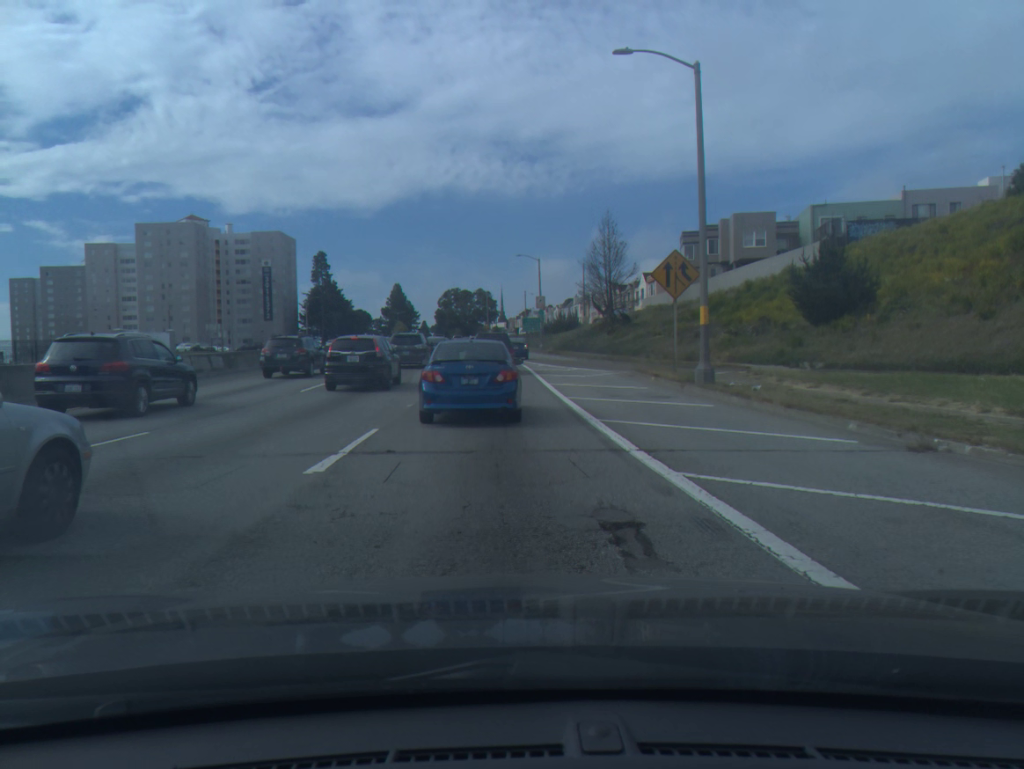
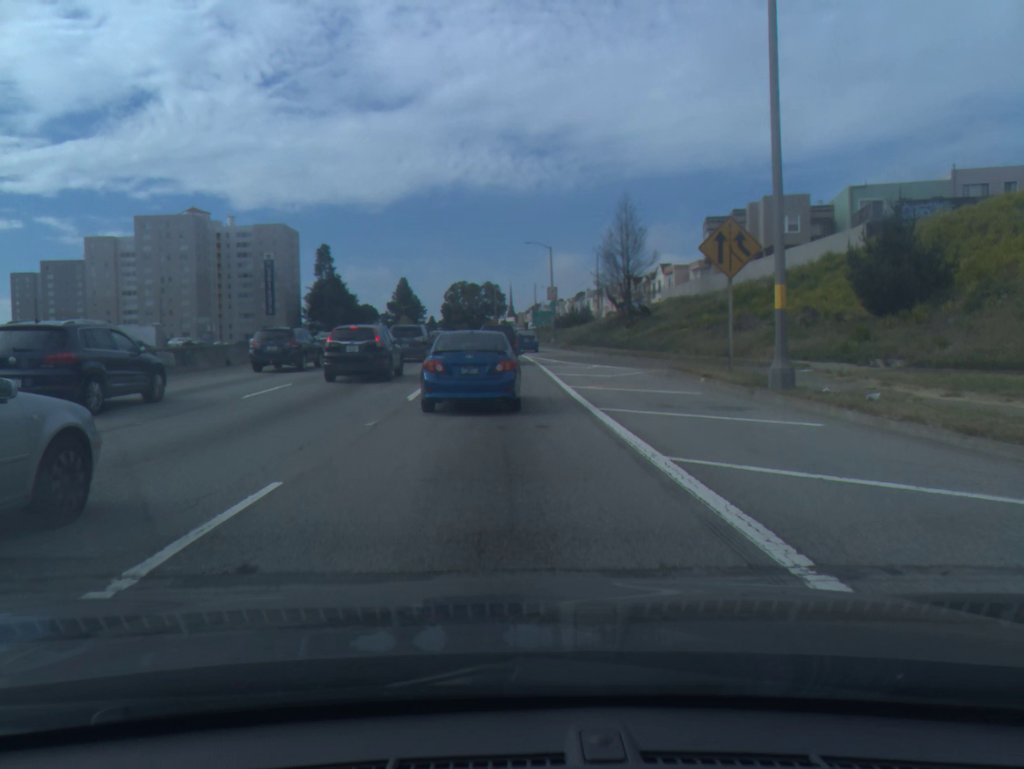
(0.0, +5.6) m; -1°
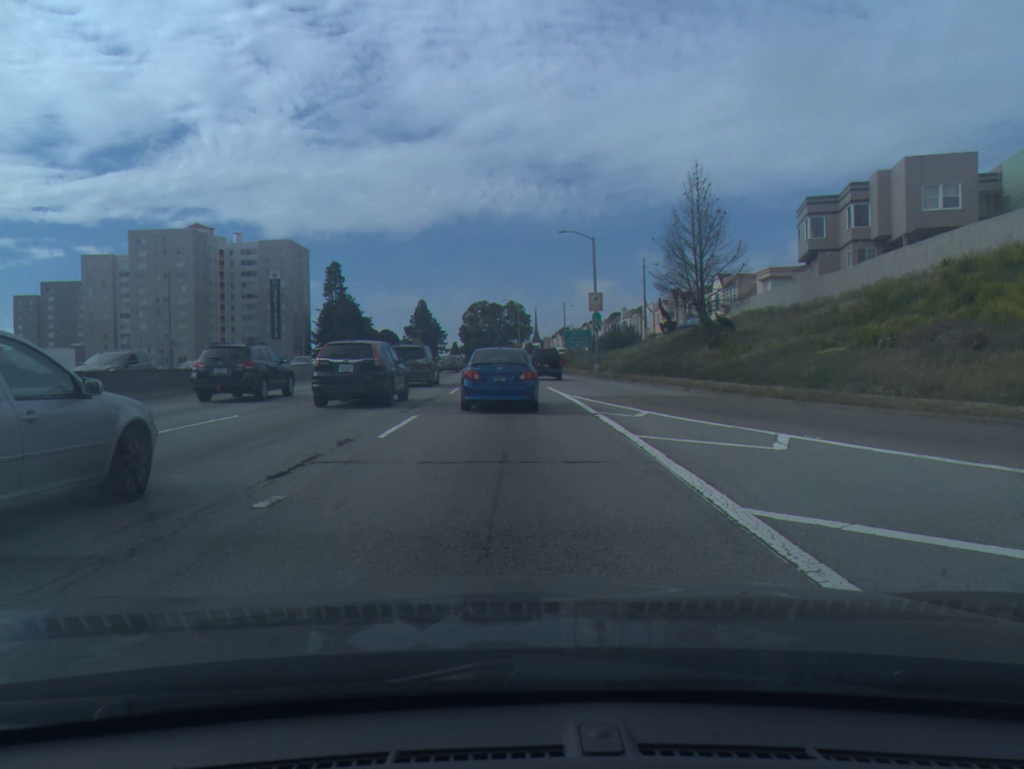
(-0.3, +20.5) m; -2°
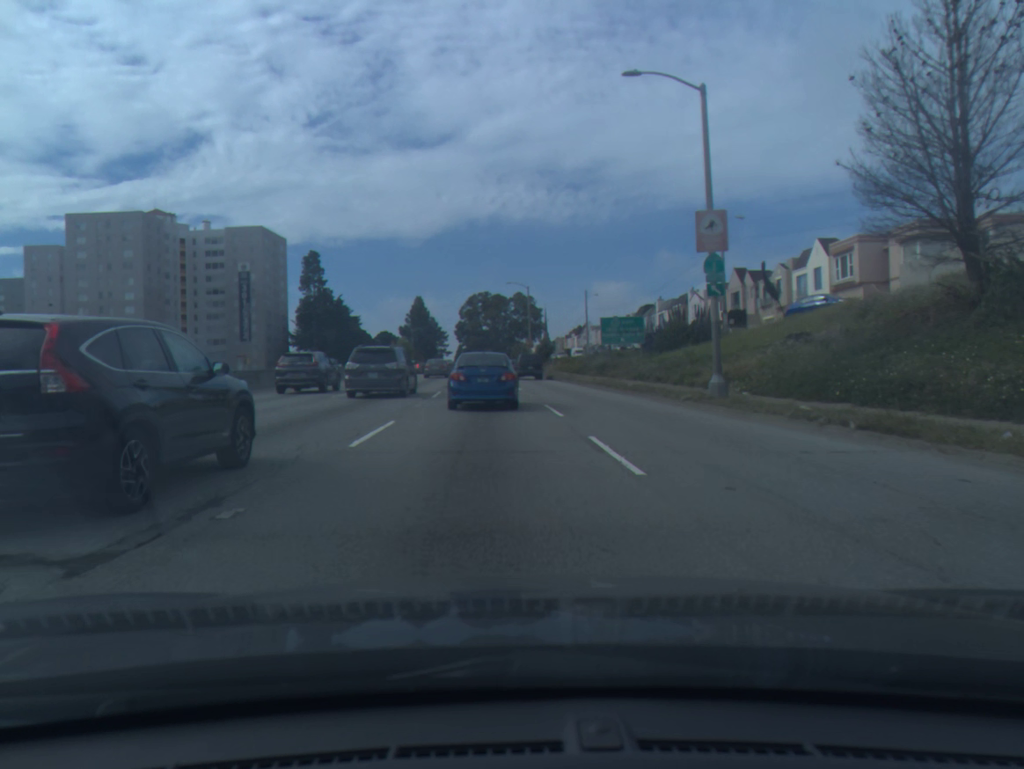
(-0.1, +29.4) m; 0°
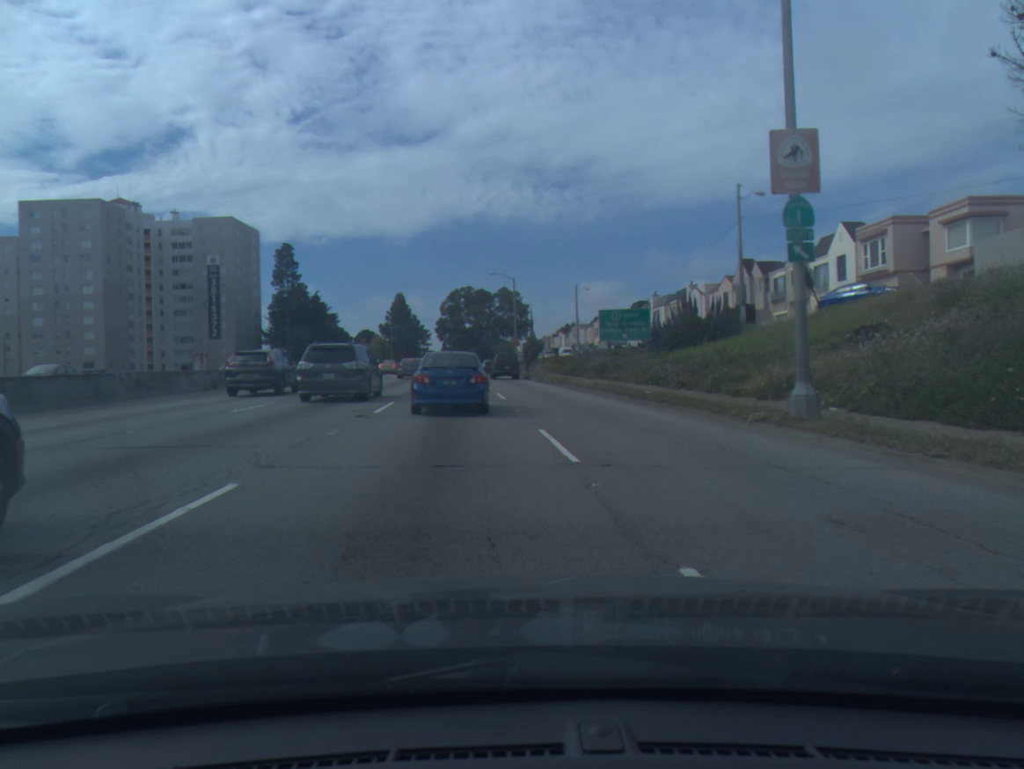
(+0.1, +7.9) m; +1°
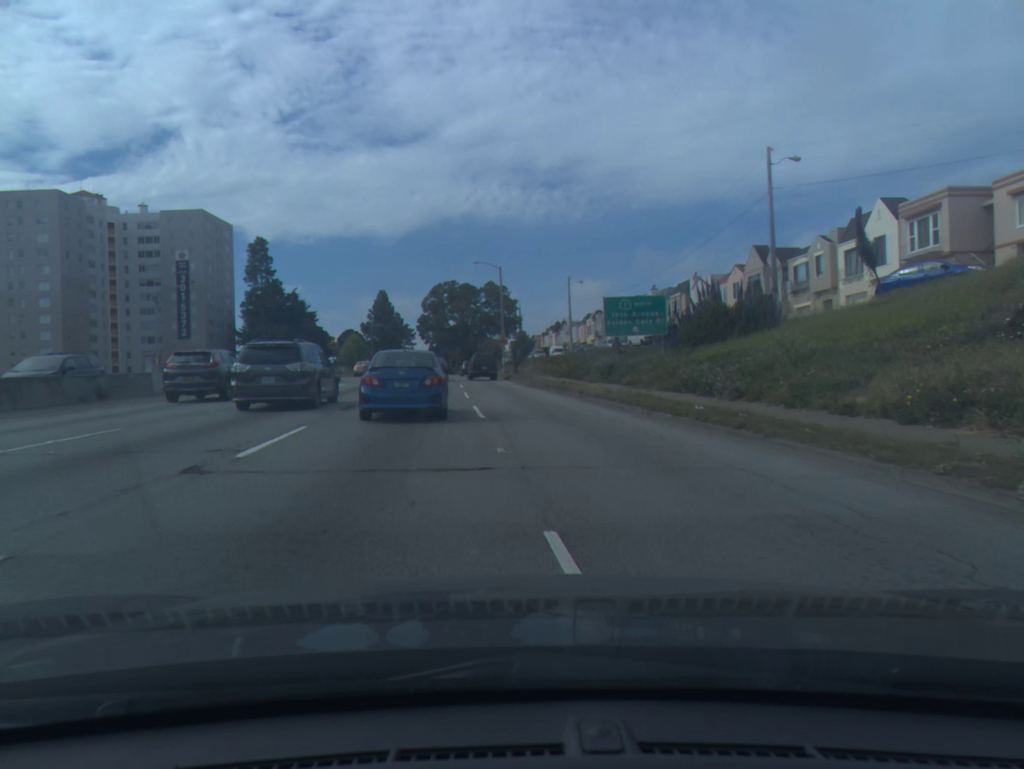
(+0.1, +8.1) m; +1°
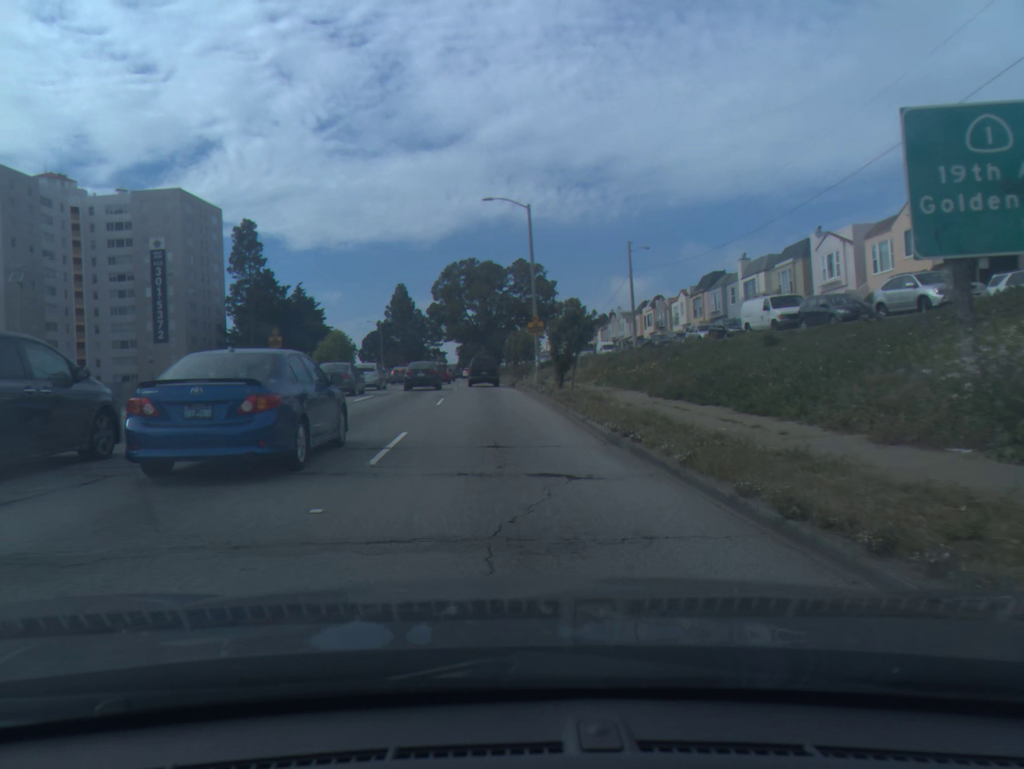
(-0.3, +26.4) m; -3°
